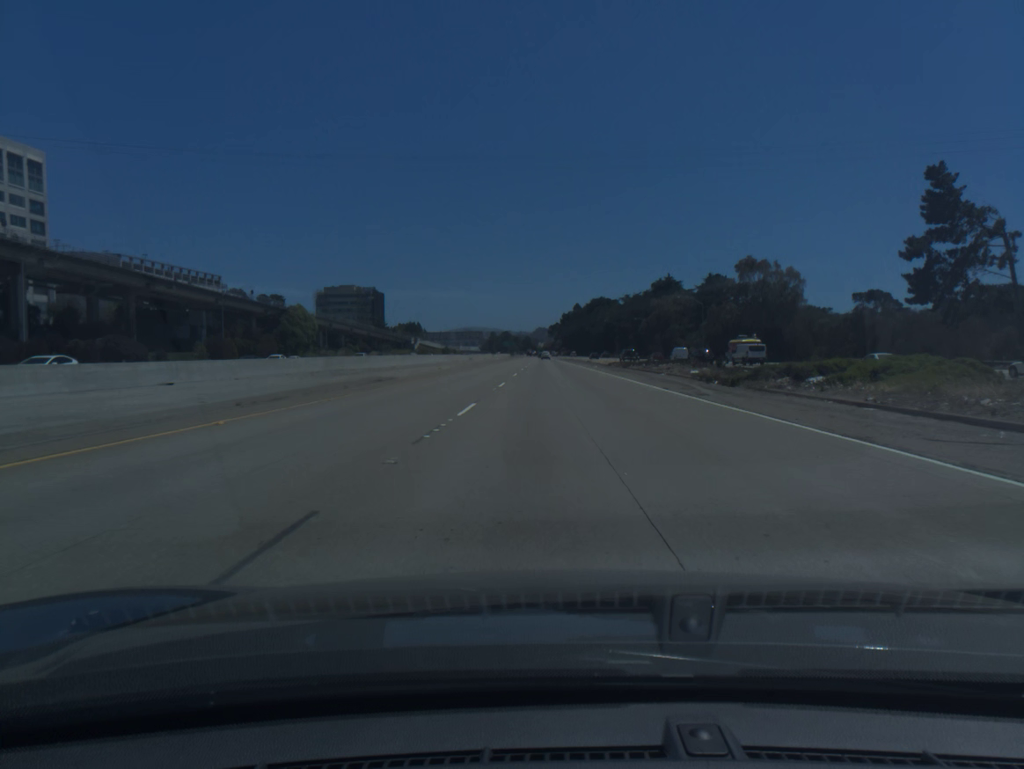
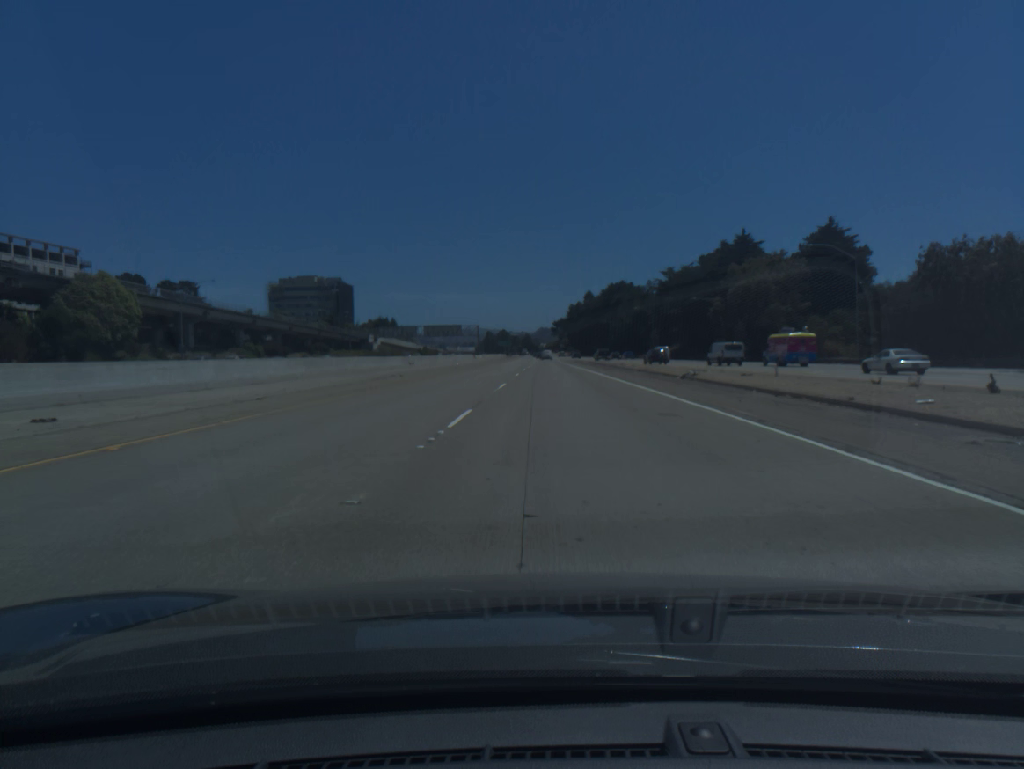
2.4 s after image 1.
(-0.2, +76.2) m; 0°
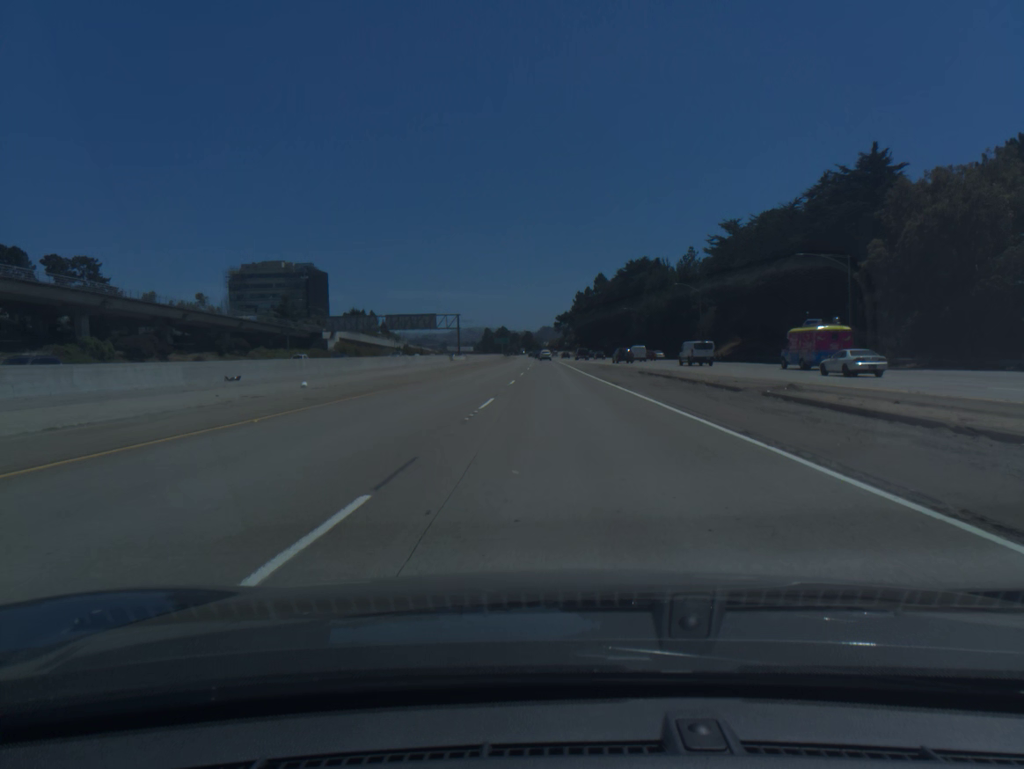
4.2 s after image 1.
(0.0, +53.3) m; 0°
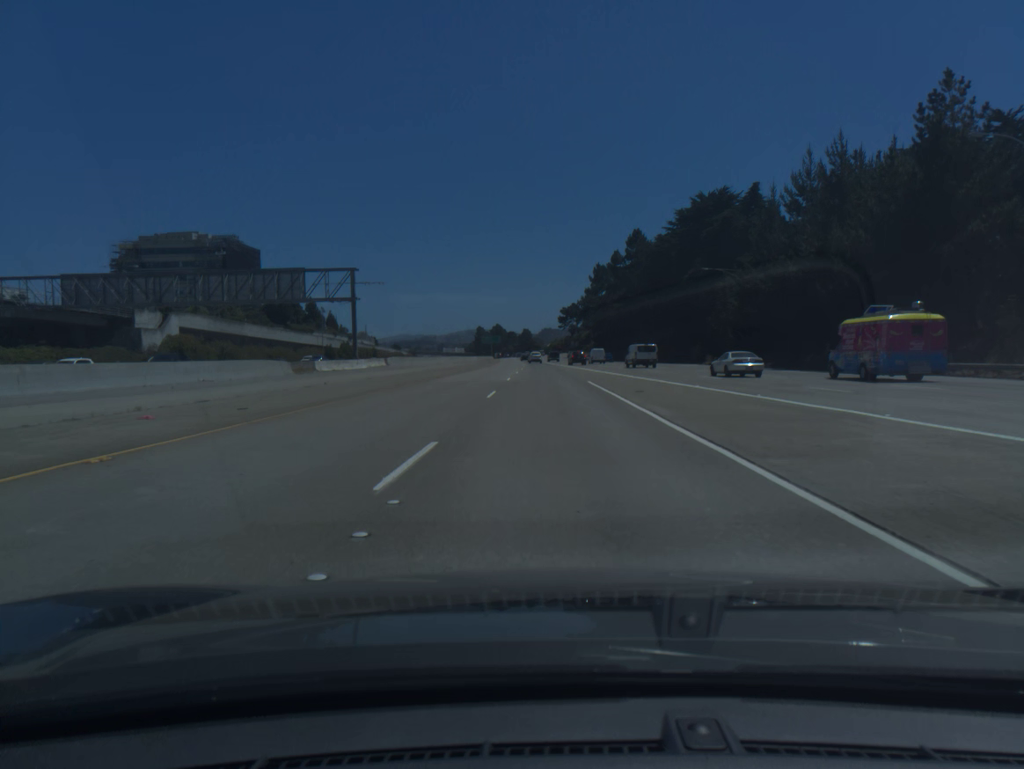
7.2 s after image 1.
(-0.3, +84.9) m; 0°
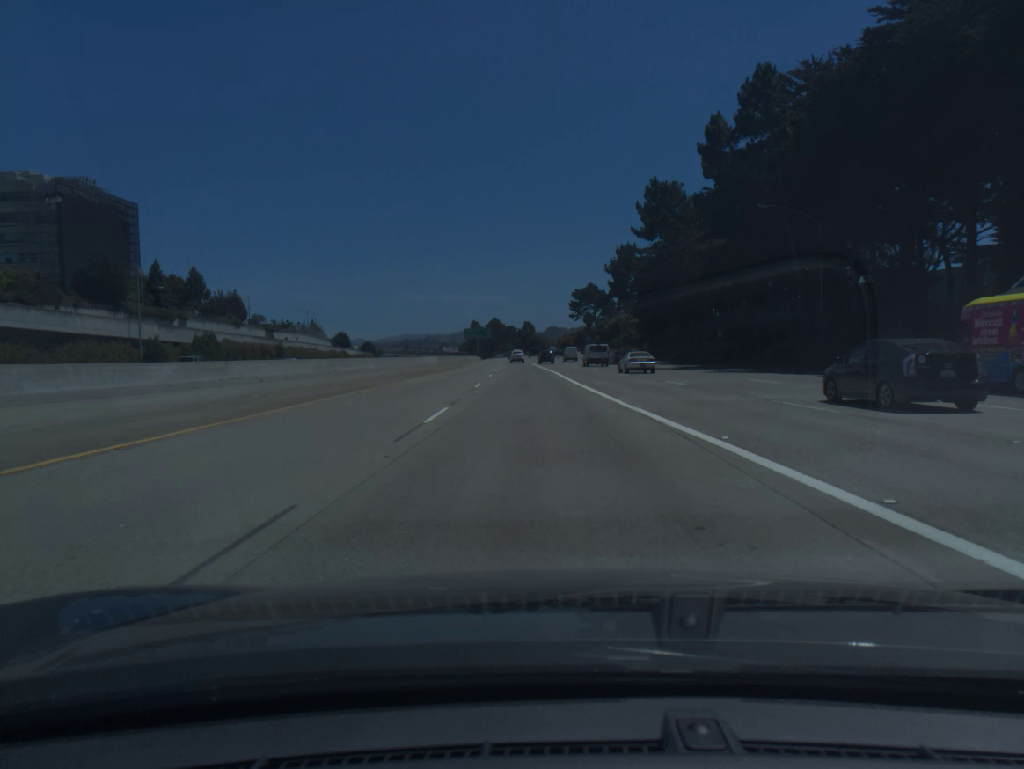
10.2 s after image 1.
(-0.3, +81.4) m; 0°
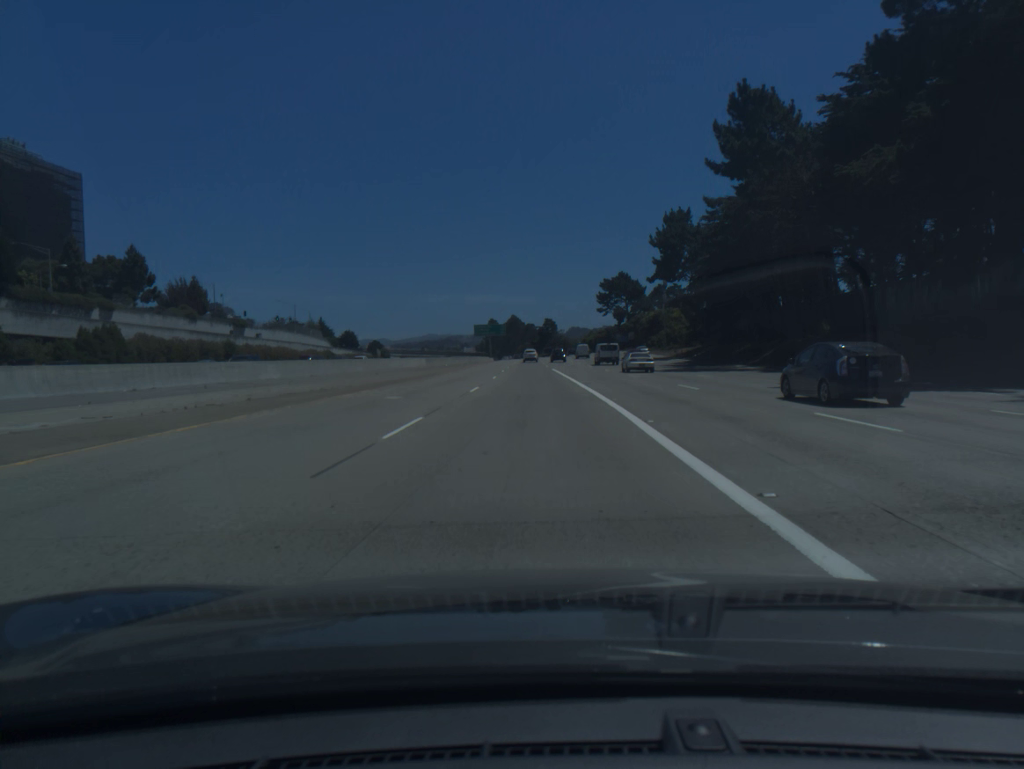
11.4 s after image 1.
(-0.4, +31.9) m; -2°
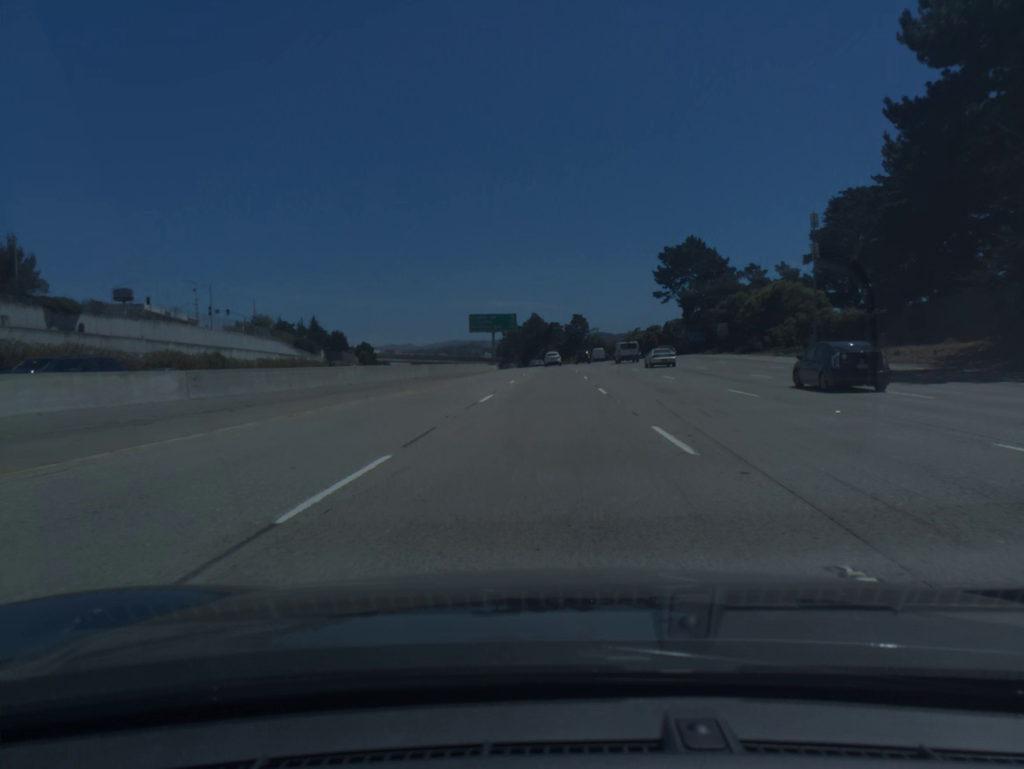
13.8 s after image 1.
(-1.4, +64.0) m; -2°
